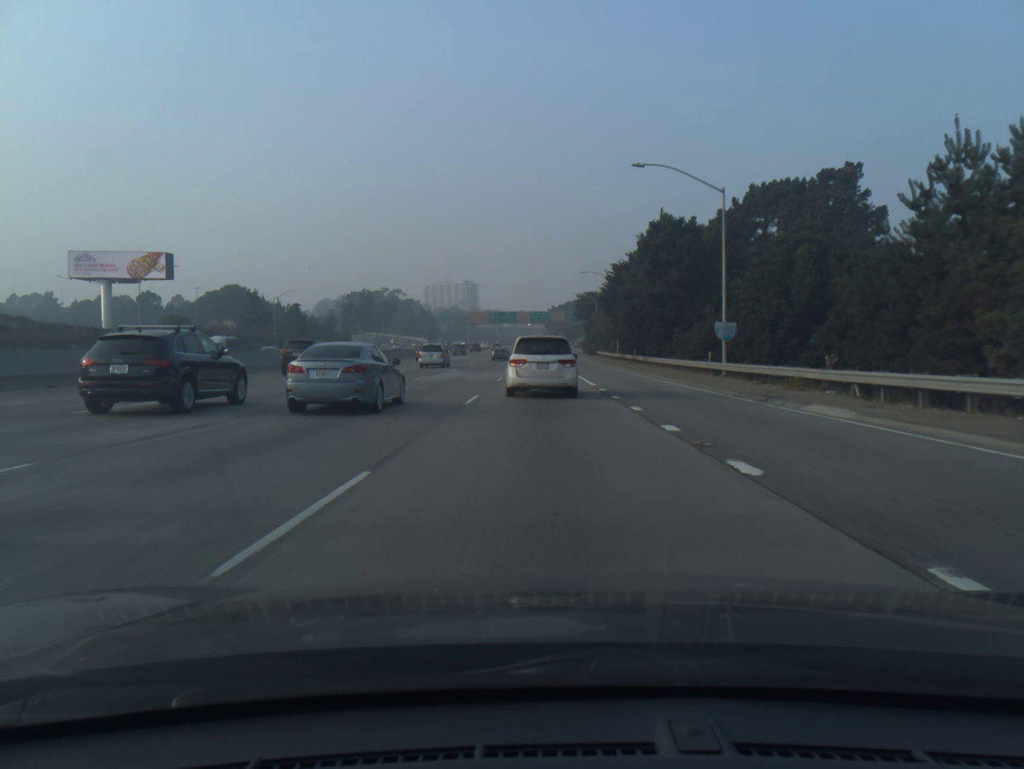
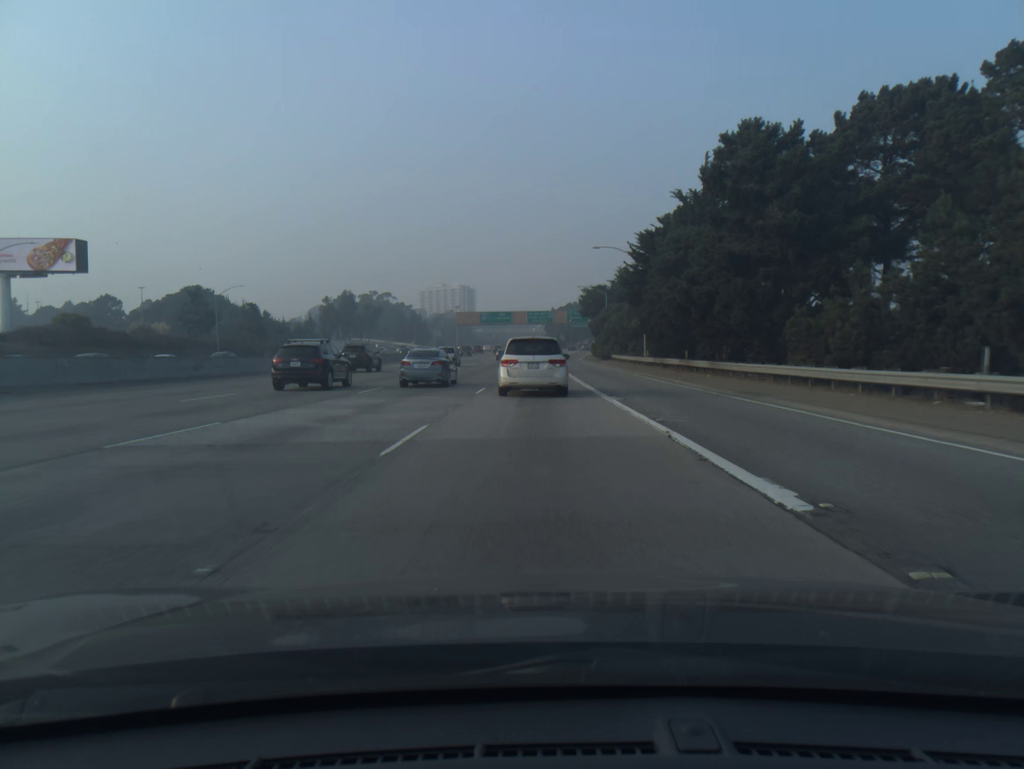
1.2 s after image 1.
(0.0, +24.1) m; 0°
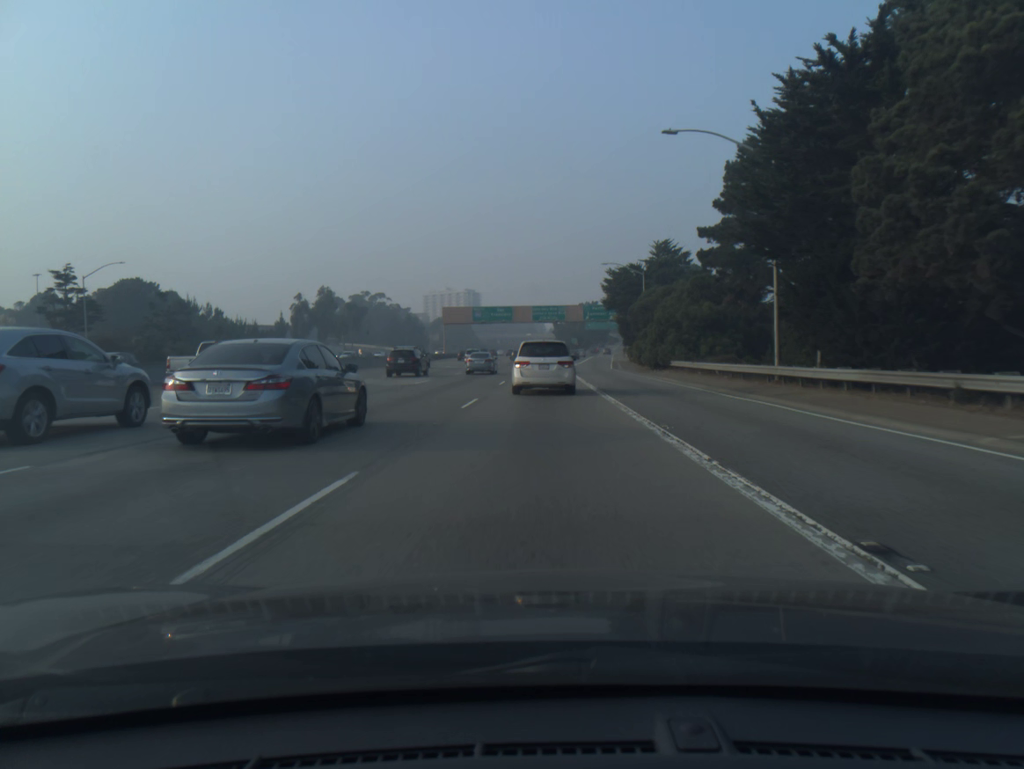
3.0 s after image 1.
(-0.2, +34.7) m; -1°
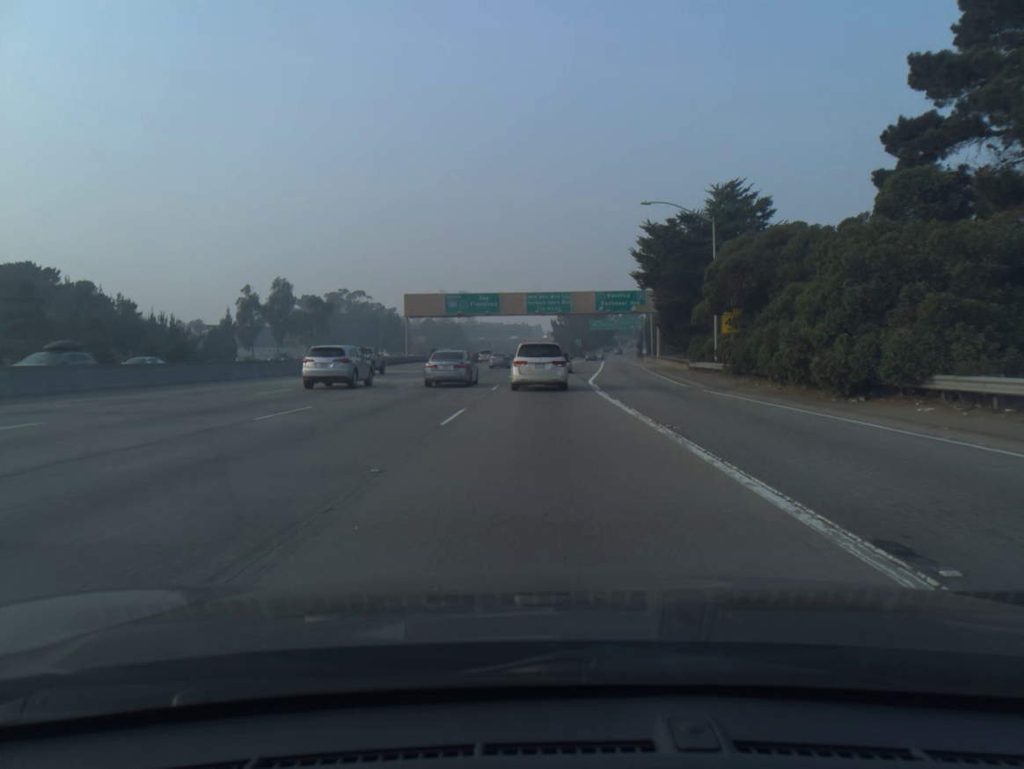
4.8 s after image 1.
(+0.1, +33.7) m; 0°
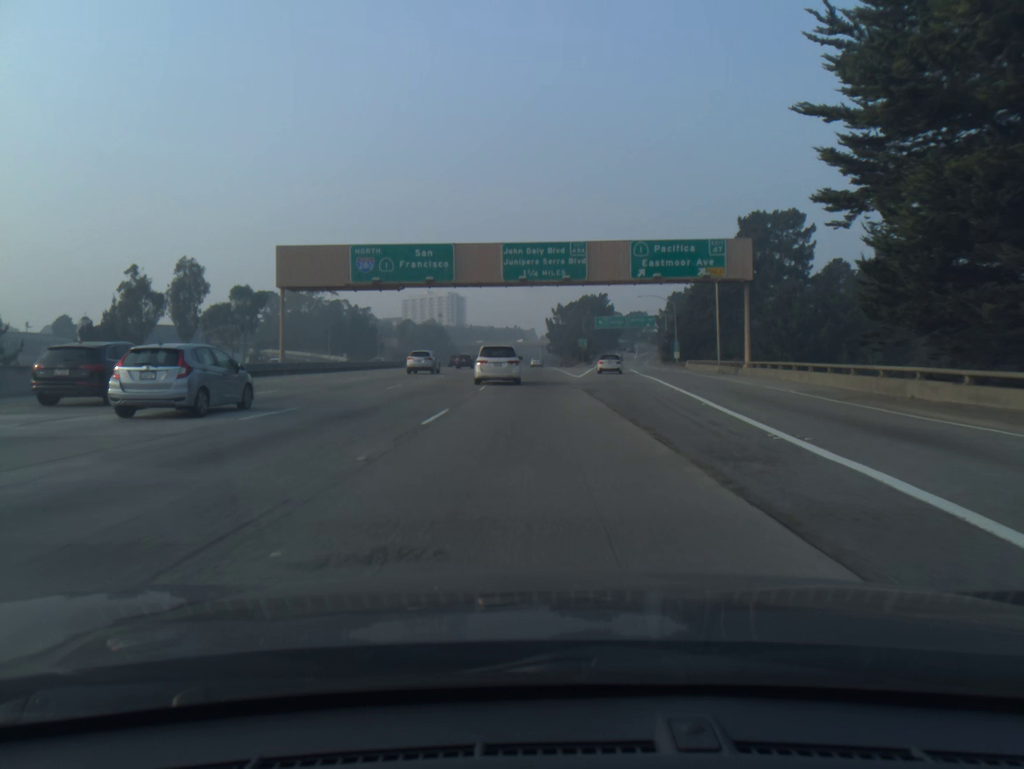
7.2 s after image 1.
(+0.3, +43.7) m; 0°
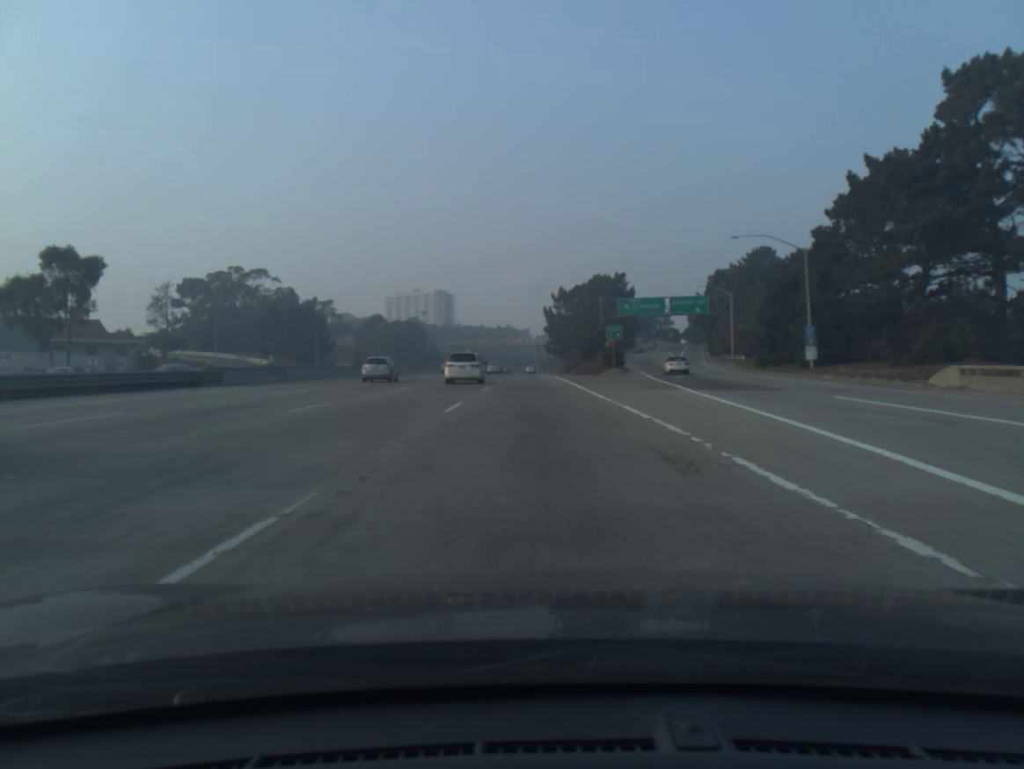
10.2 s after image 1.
(-0.4, +55.4) m; 0°
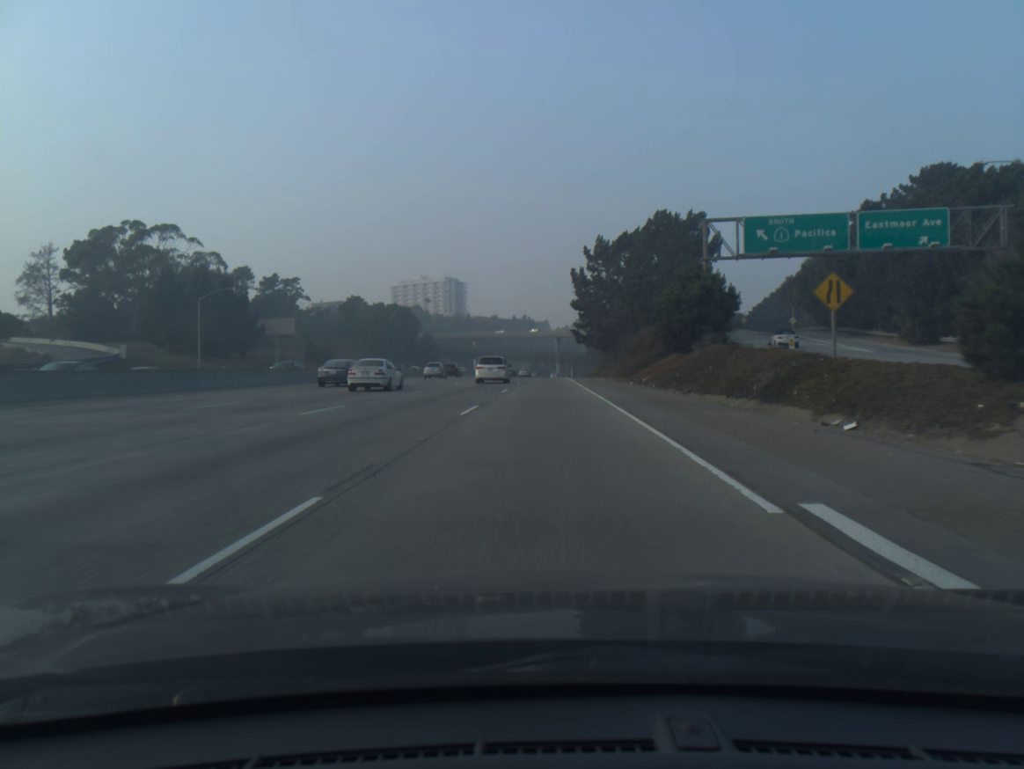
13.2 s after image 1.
(-0.8, +60.9) m; -1°
